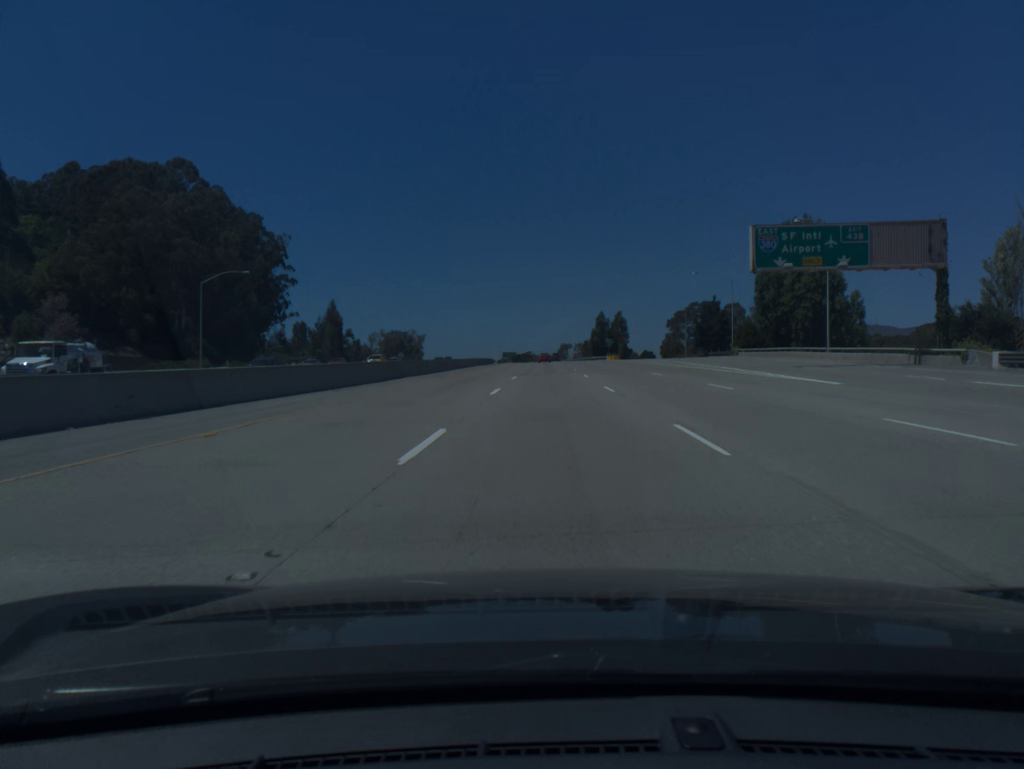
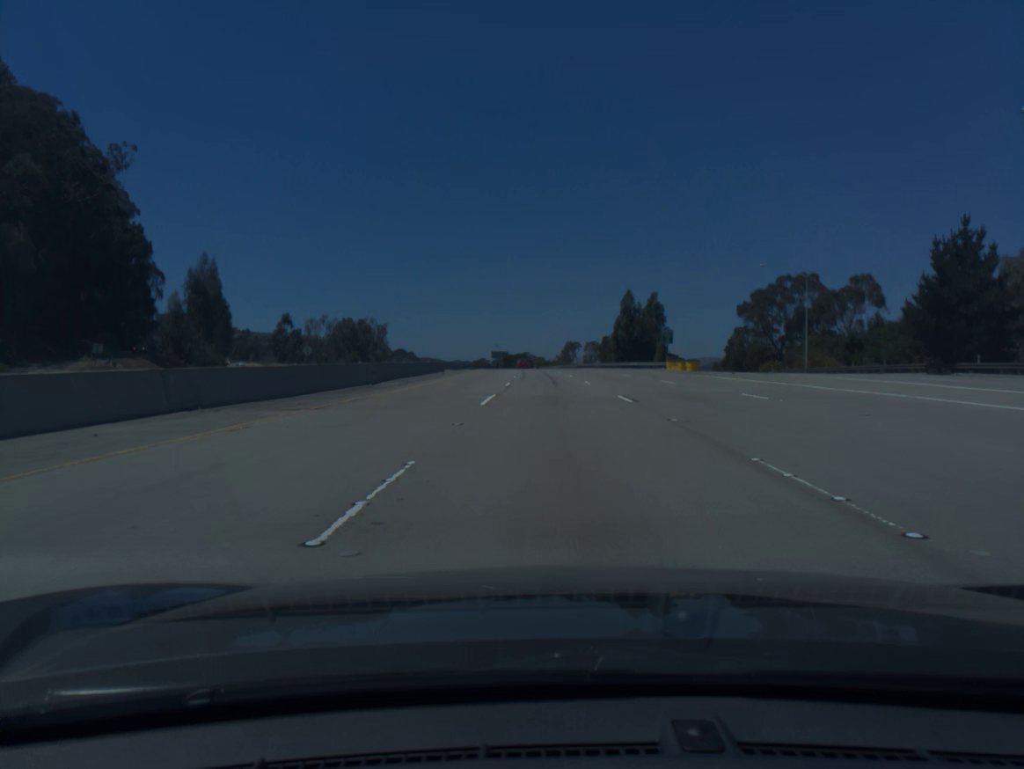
(+0.1, +77.5) m; 0°
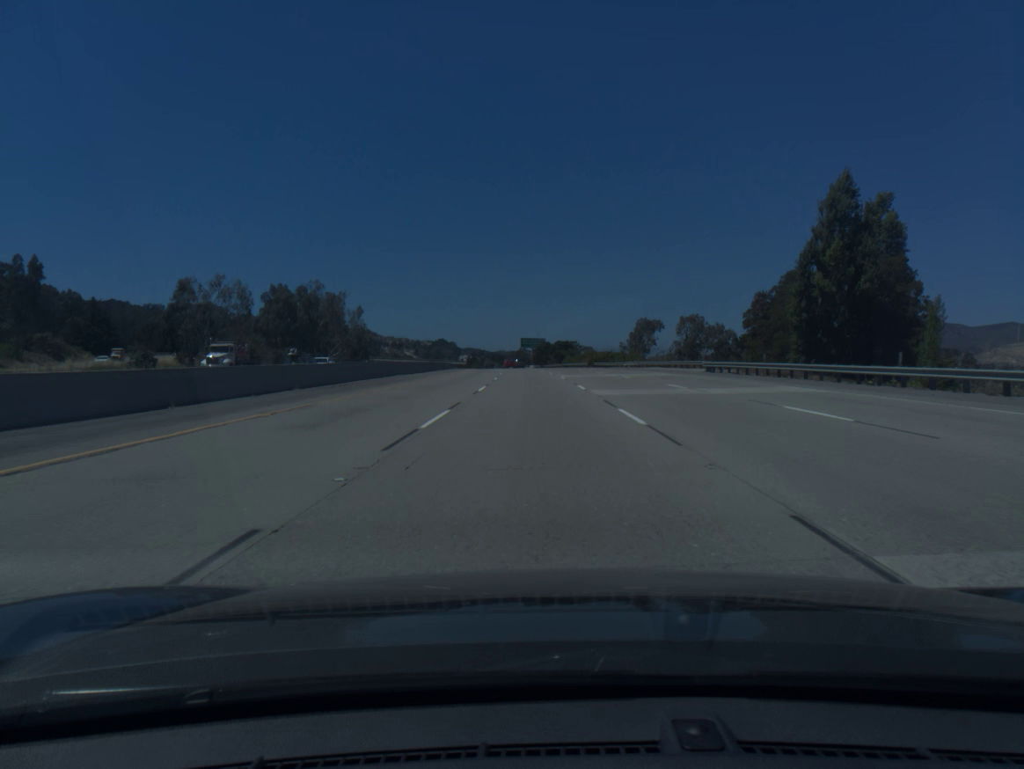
(-1.6, +94.0) m; -3°
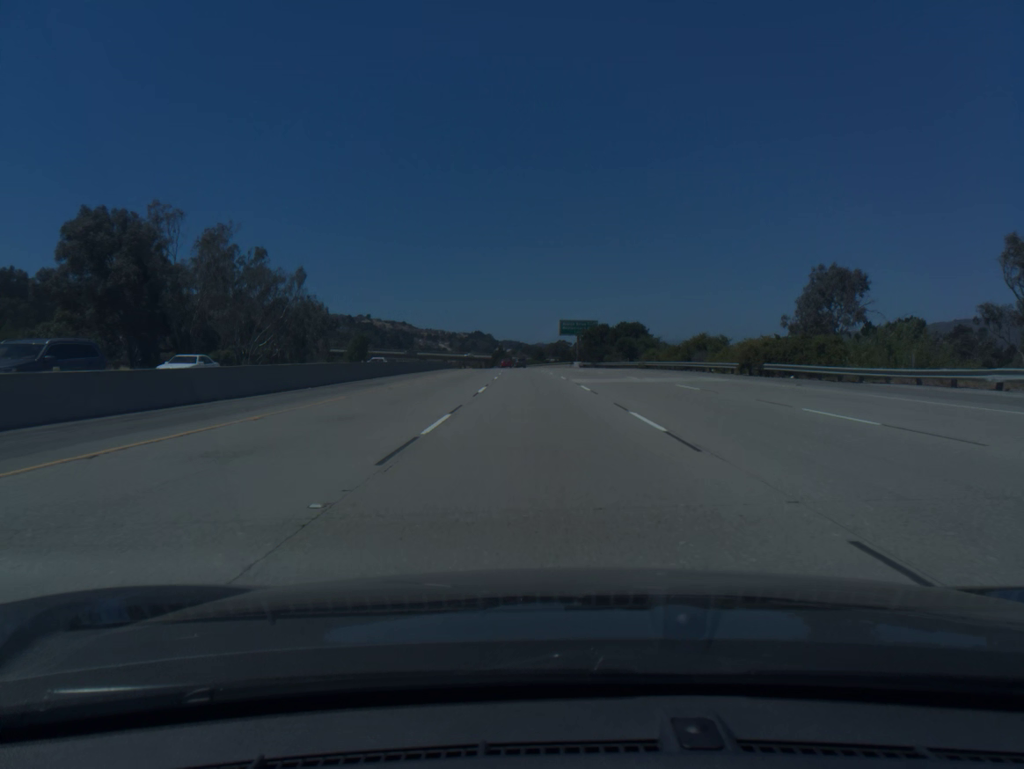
(-1.9, +74.1) m; -3°
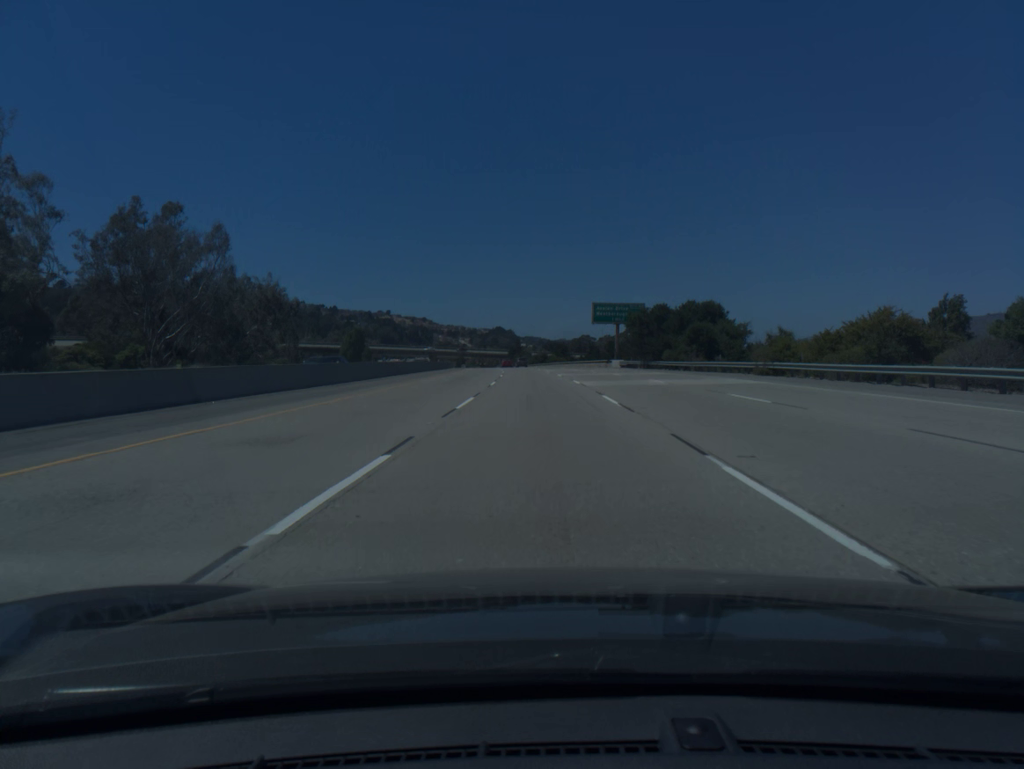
(-0.5, +36.8) m; -2°
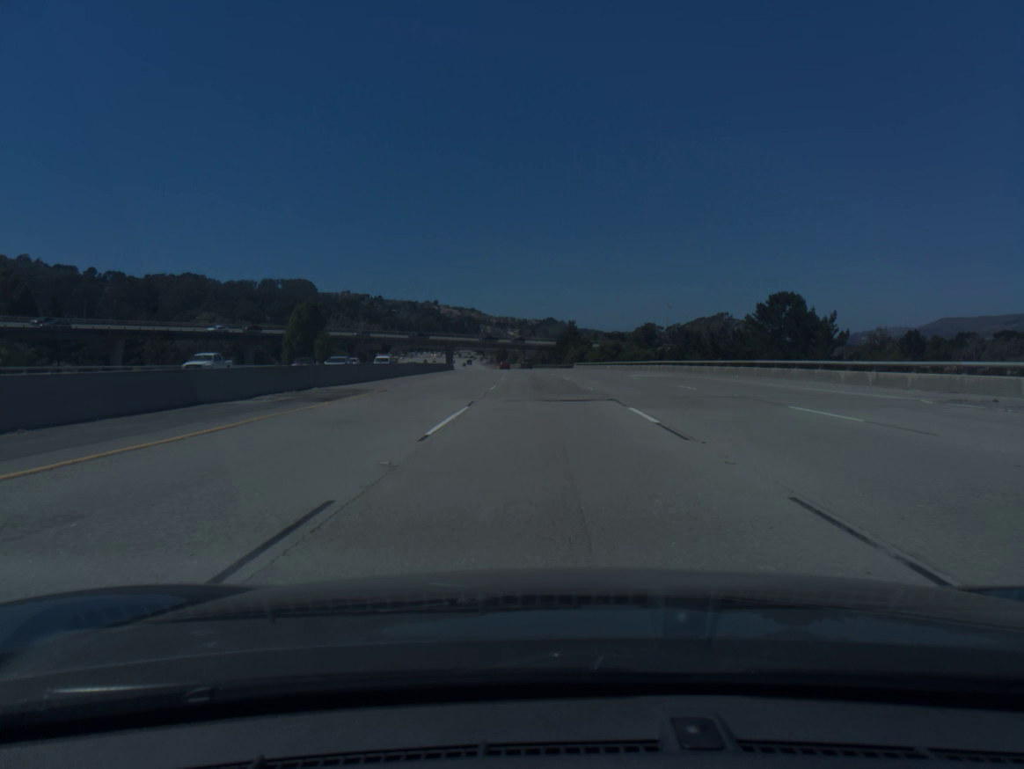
(-3.1, +92.2) m; -4°
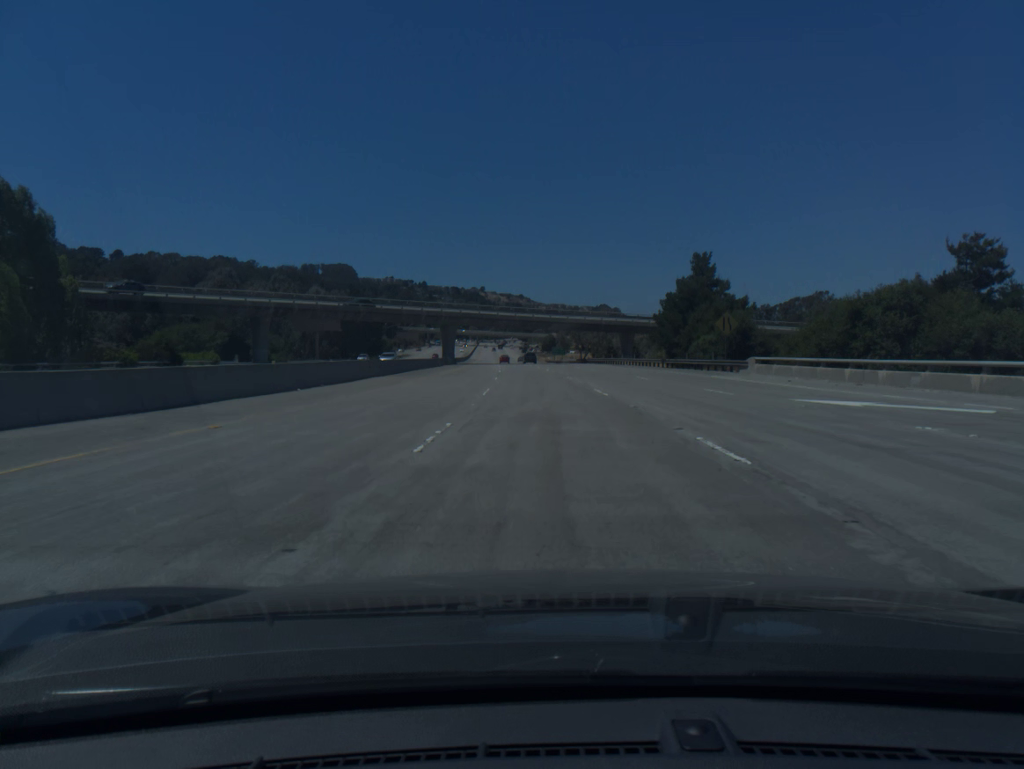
(-3.1, +93.1) m; -4°
